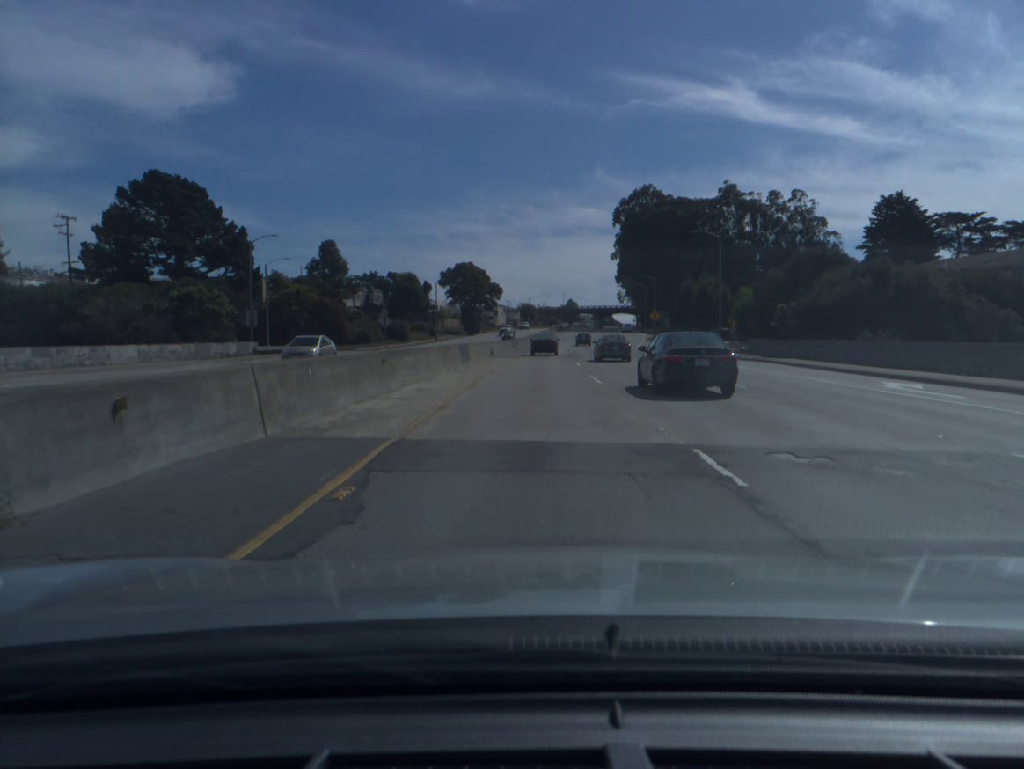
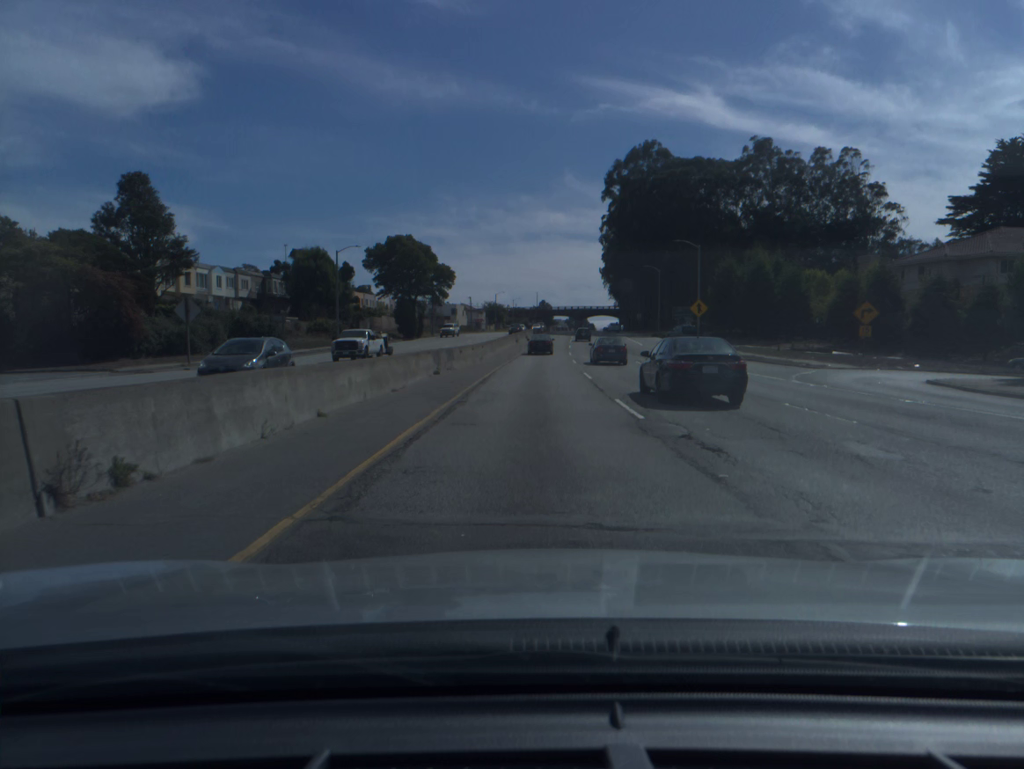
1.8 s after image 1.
(+0.8, +47.6) m; +2°
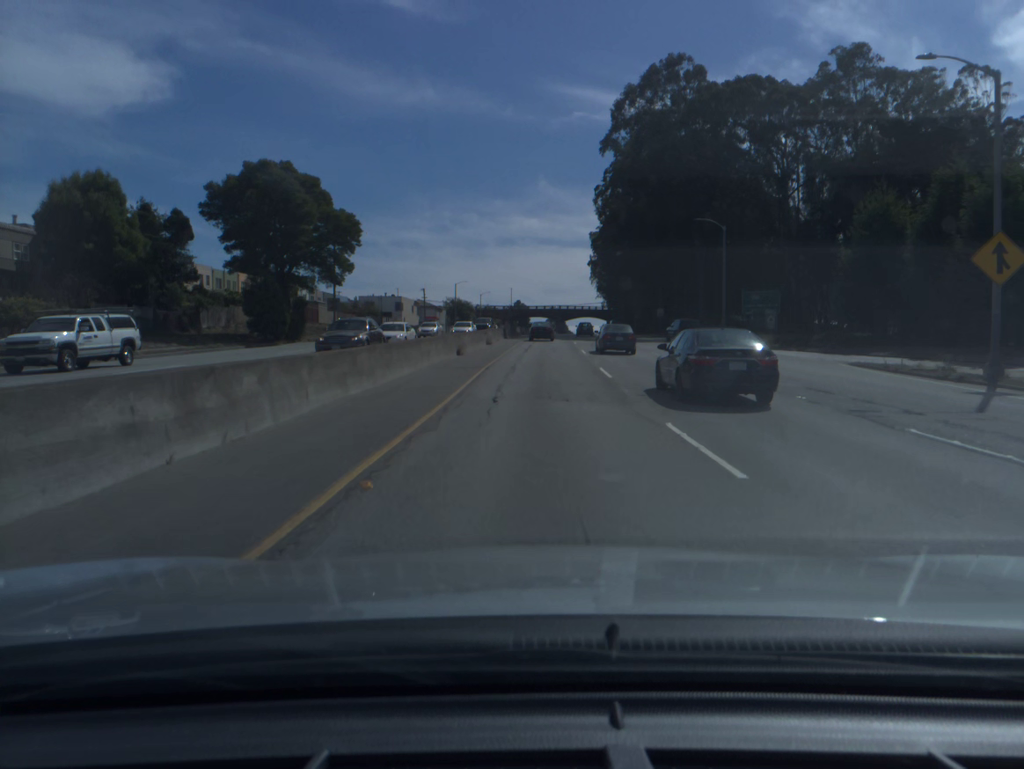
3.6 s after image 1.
(+0.8, +48.7) m; +2°
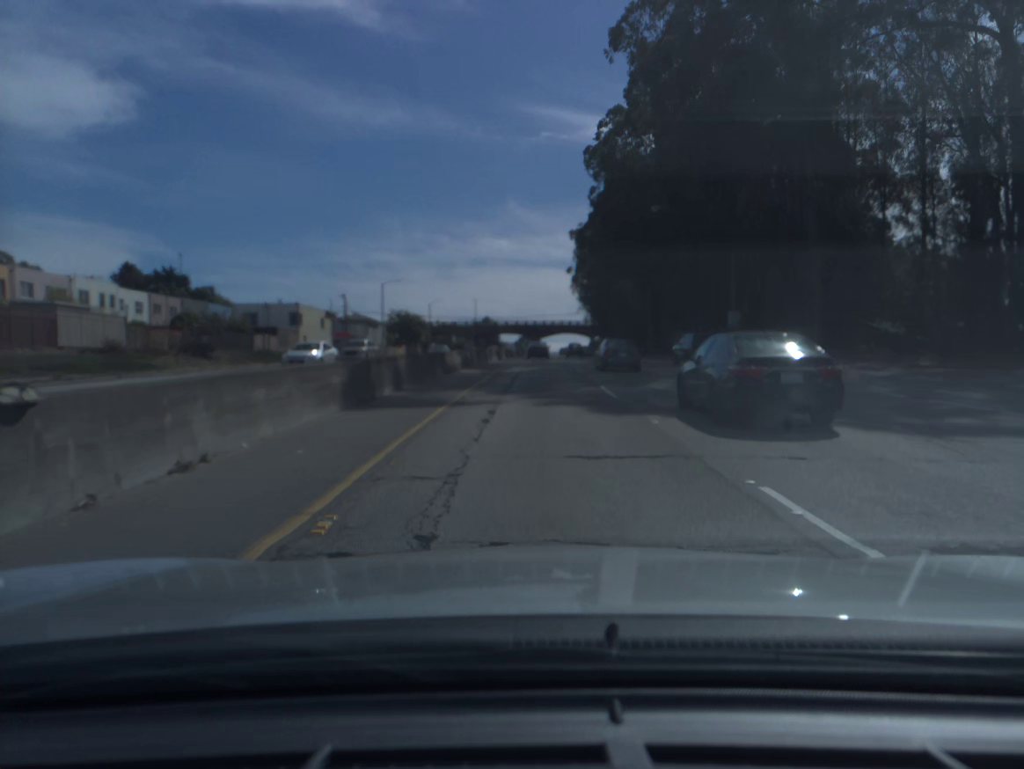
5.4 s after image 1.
(+1.2, +49.5) m; +2°
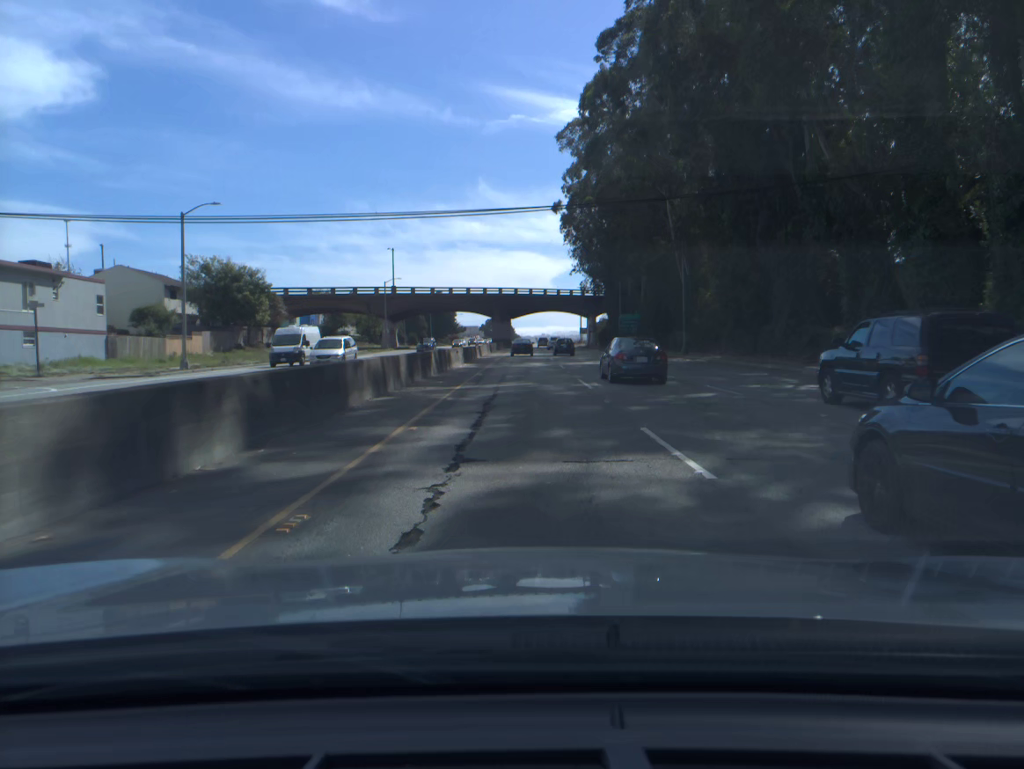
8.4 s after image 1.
(+2.0, +84.0) m; +2°
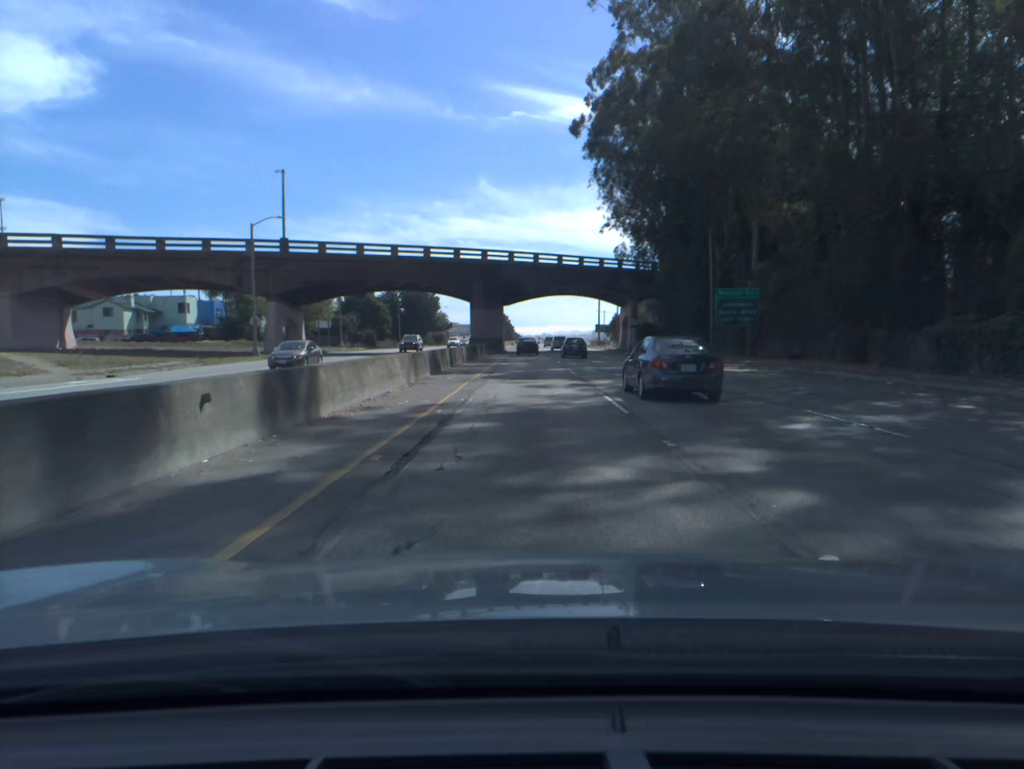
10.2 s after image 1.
(-0.1, +51.8) m; 0°
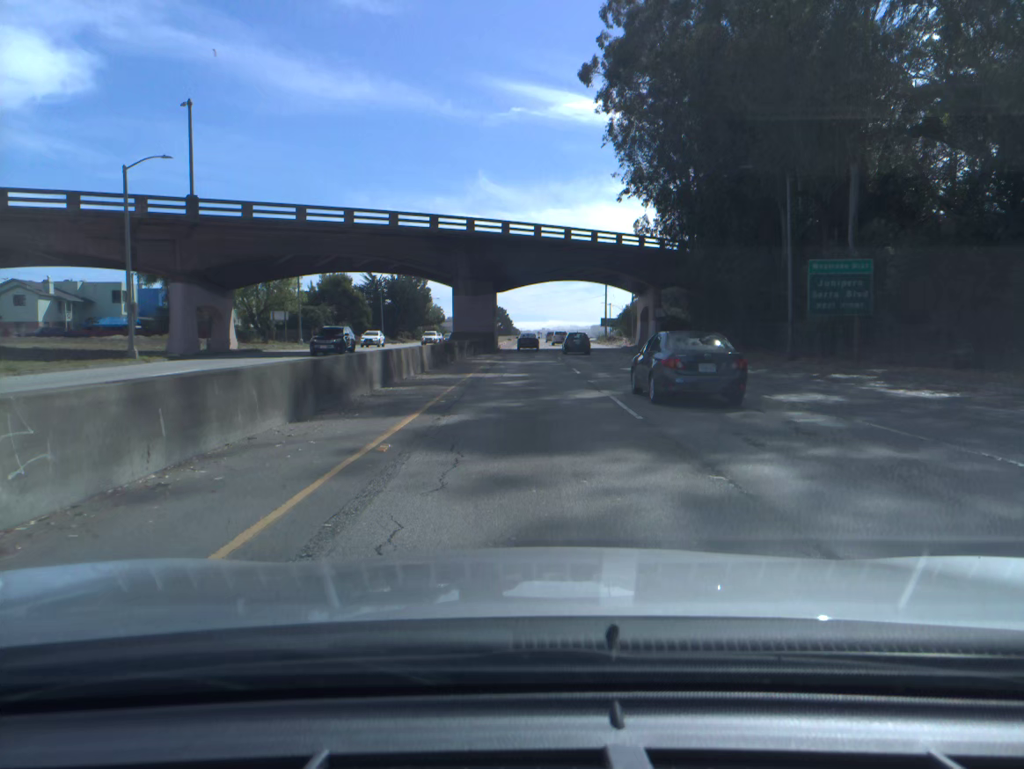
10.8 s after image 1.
(0.0, +17.4) m; 0°
